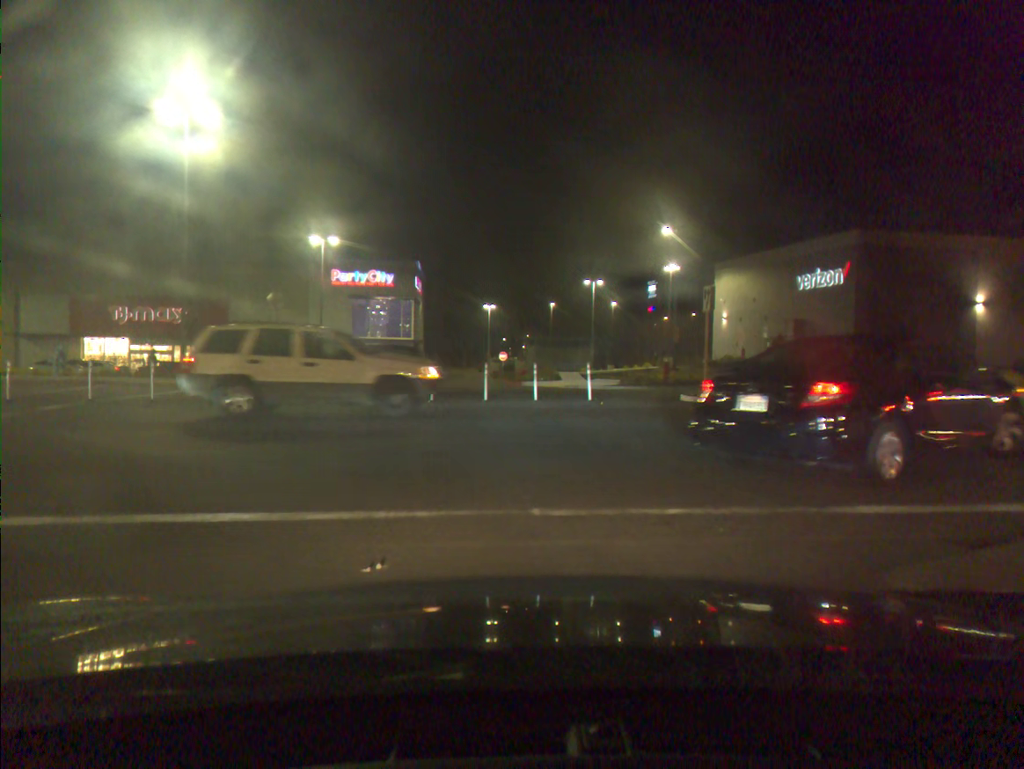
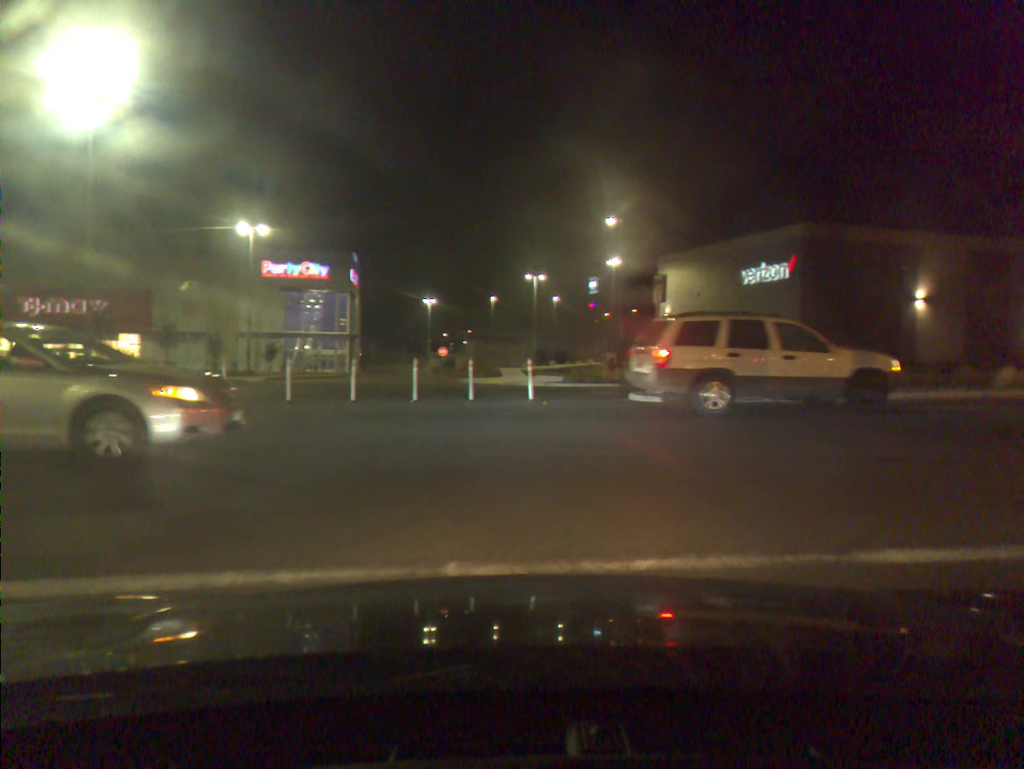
(+0.1, +1.7) m; +4°
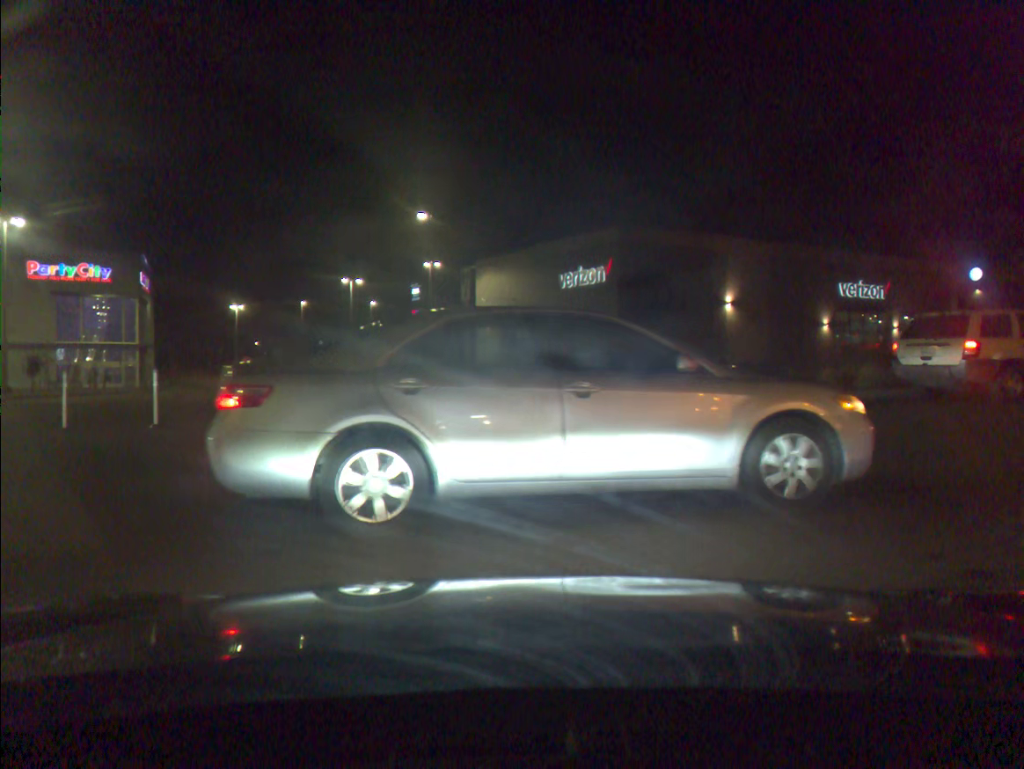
(+0.6, +2.7) m; +13°
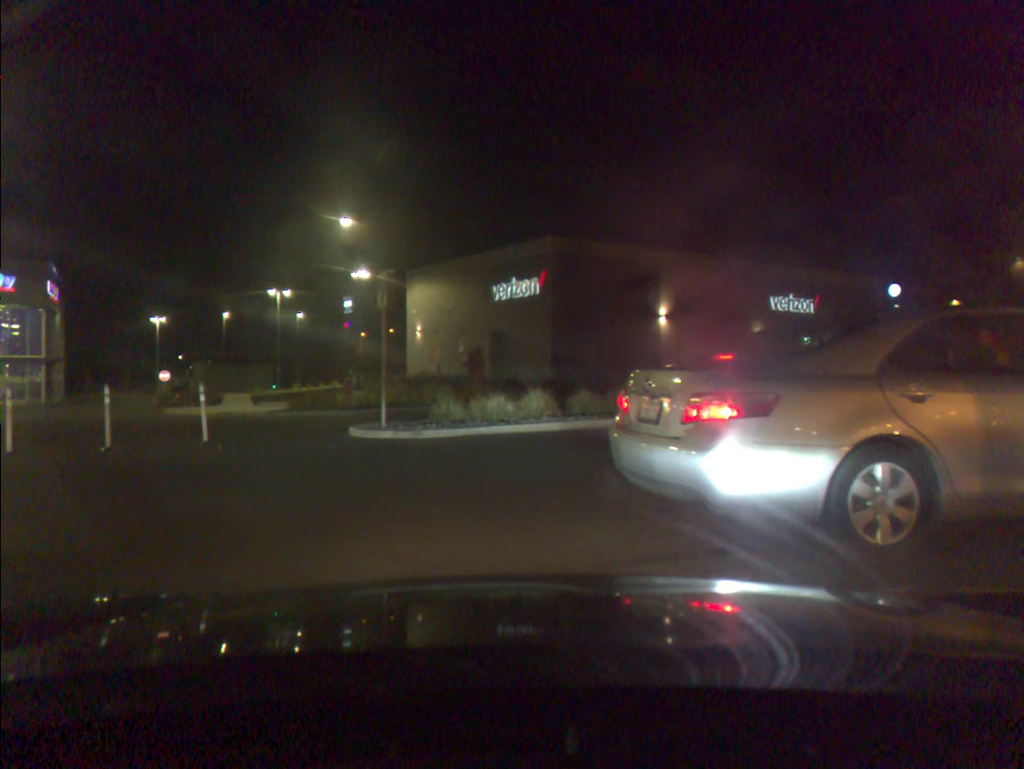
(+0.1, +1.3) m; +5°
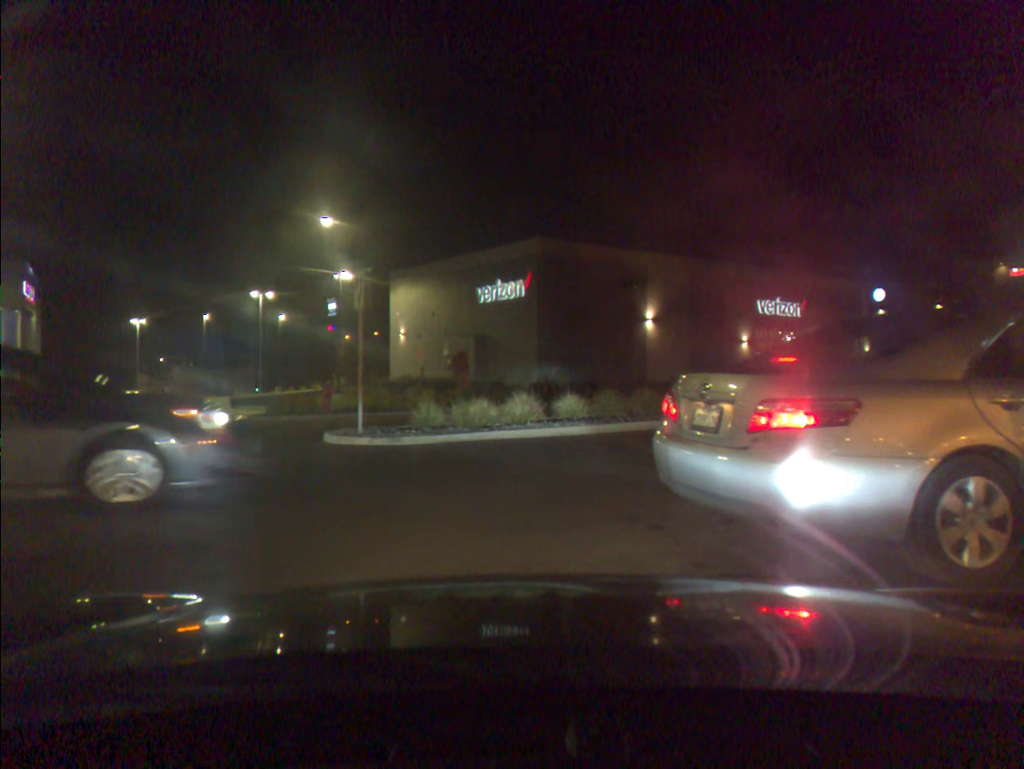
(0.0, +0.5) m; +1°
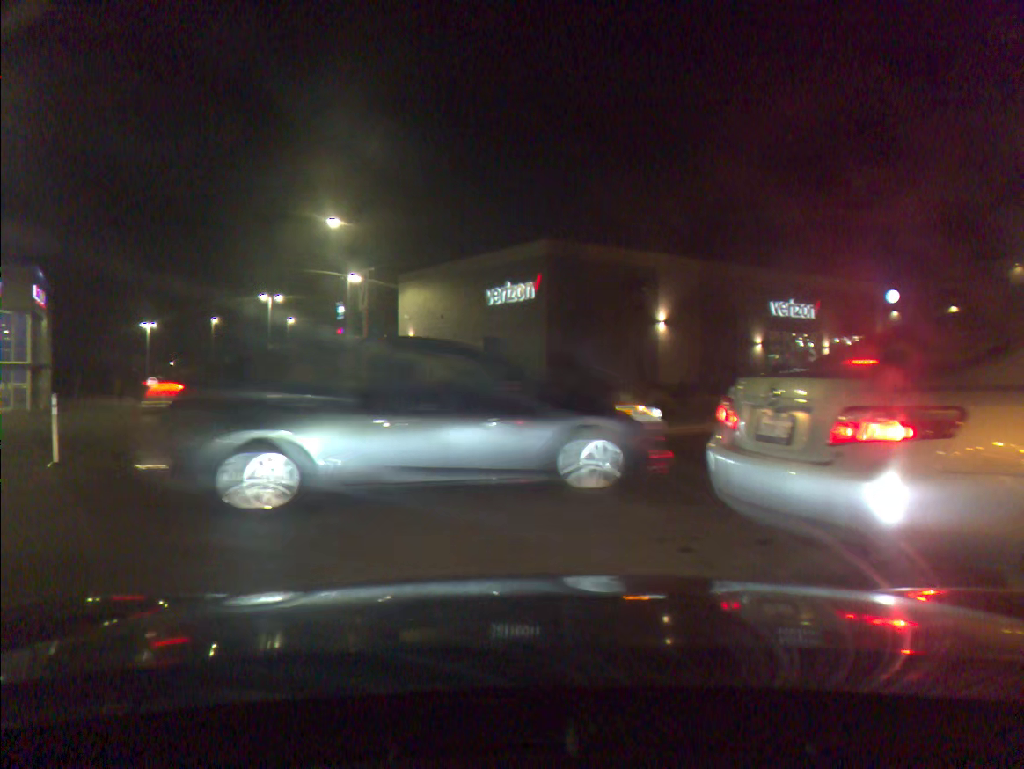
(0.0, +0.5) m; -1°
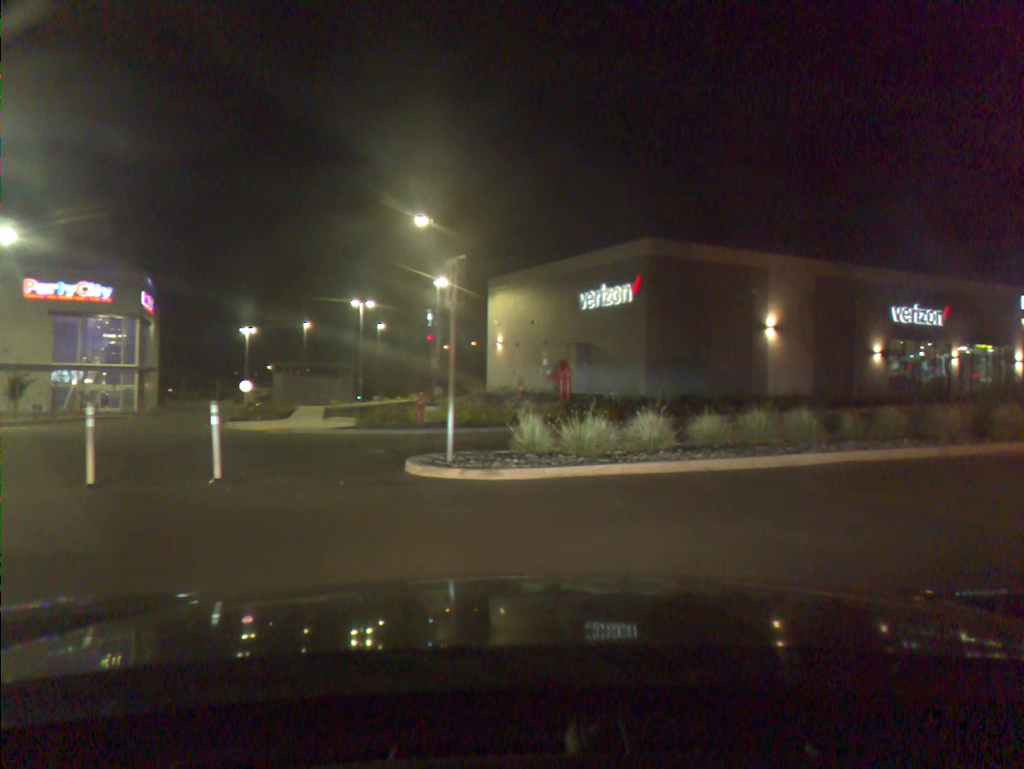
(-0.3, +2.2) m; -7°
